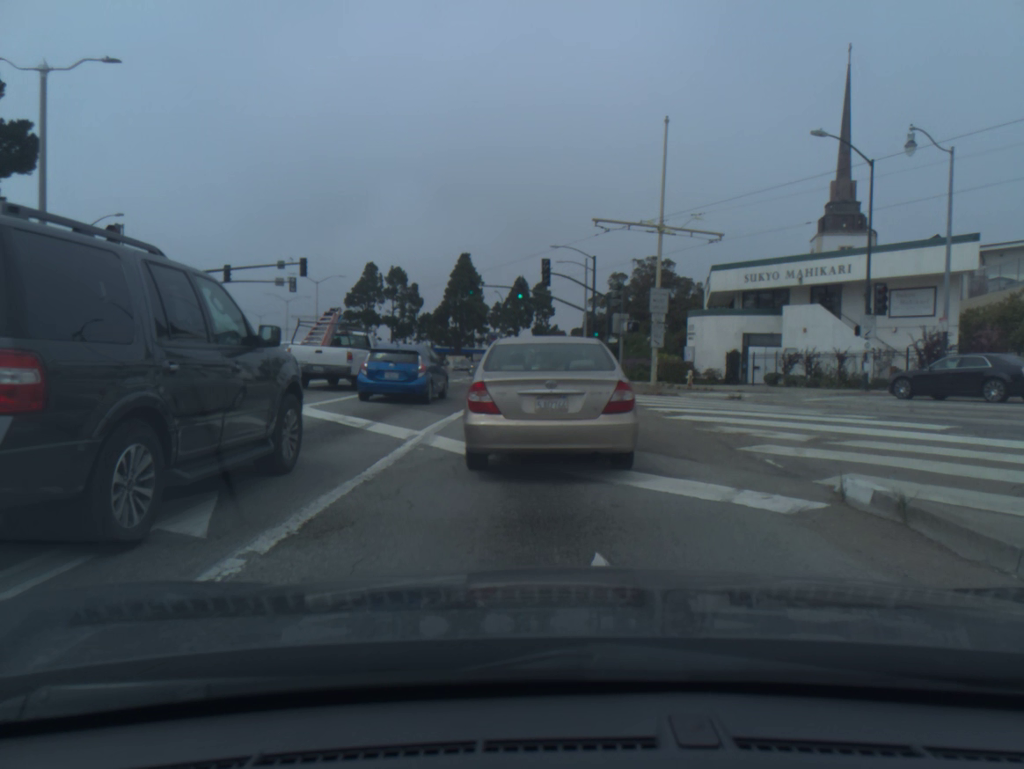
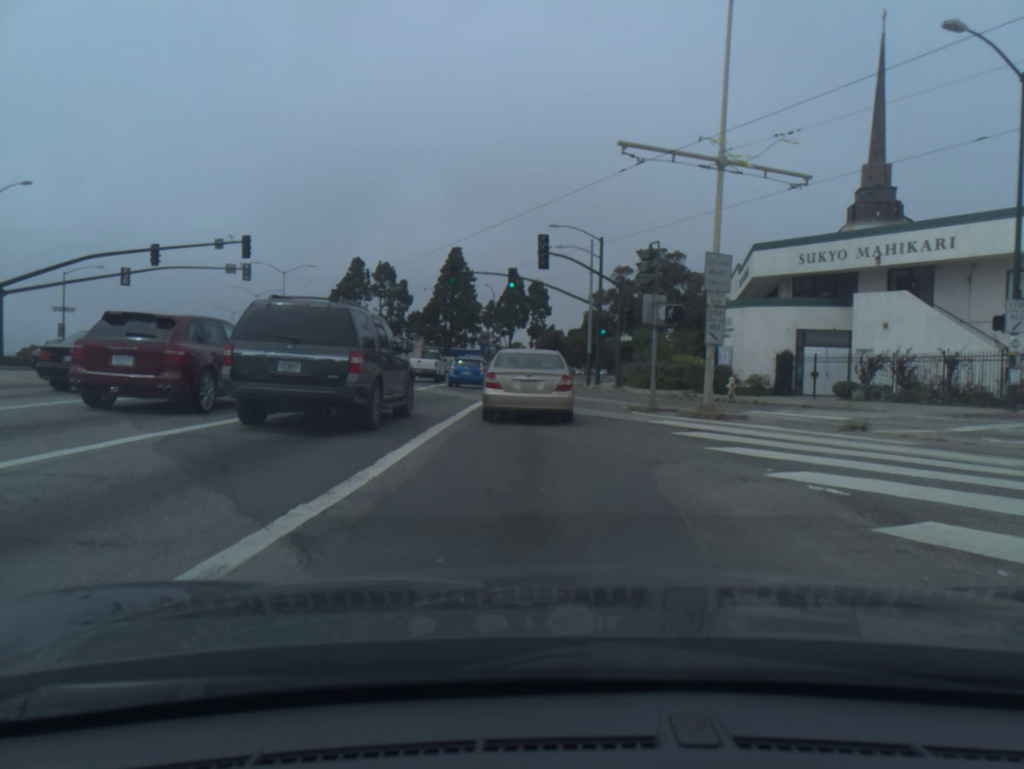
(0.0, +9.7) m; 0°
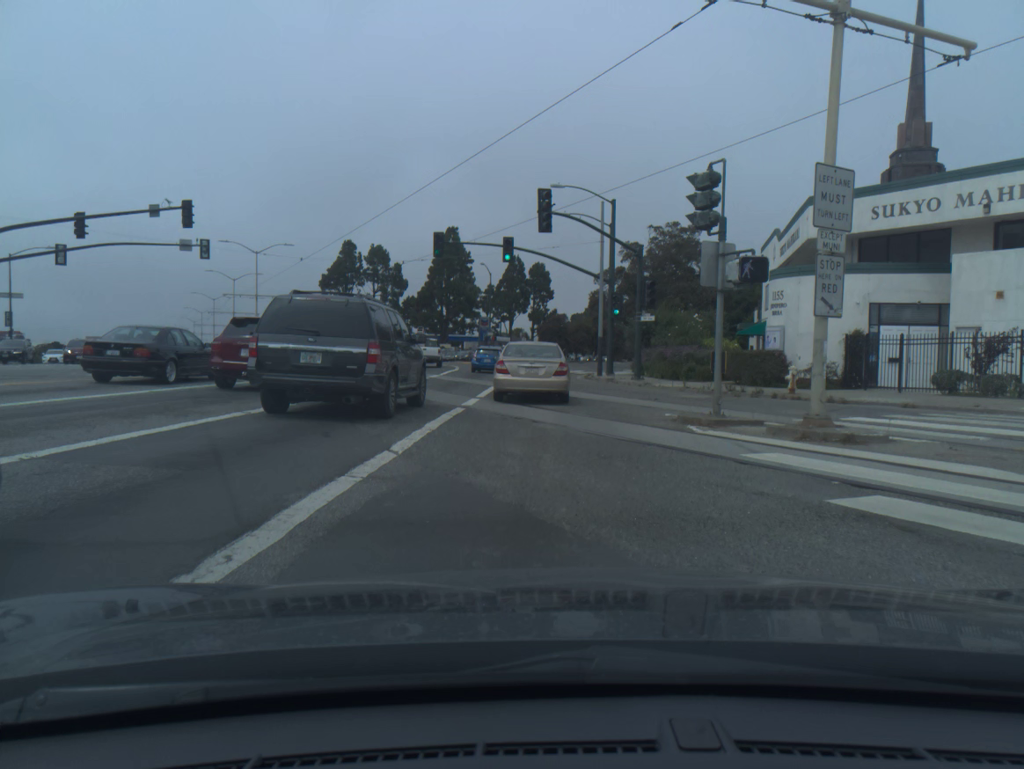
(0.0, +7.2) m; 0°
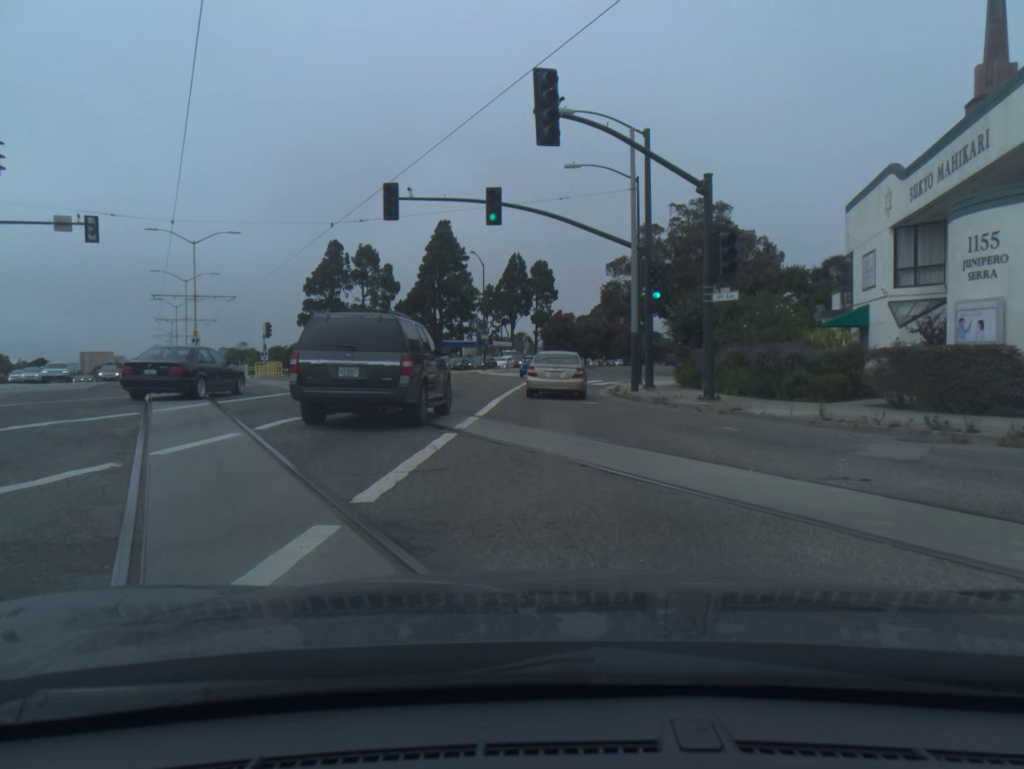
(-0.2, +13.4) m; -1°
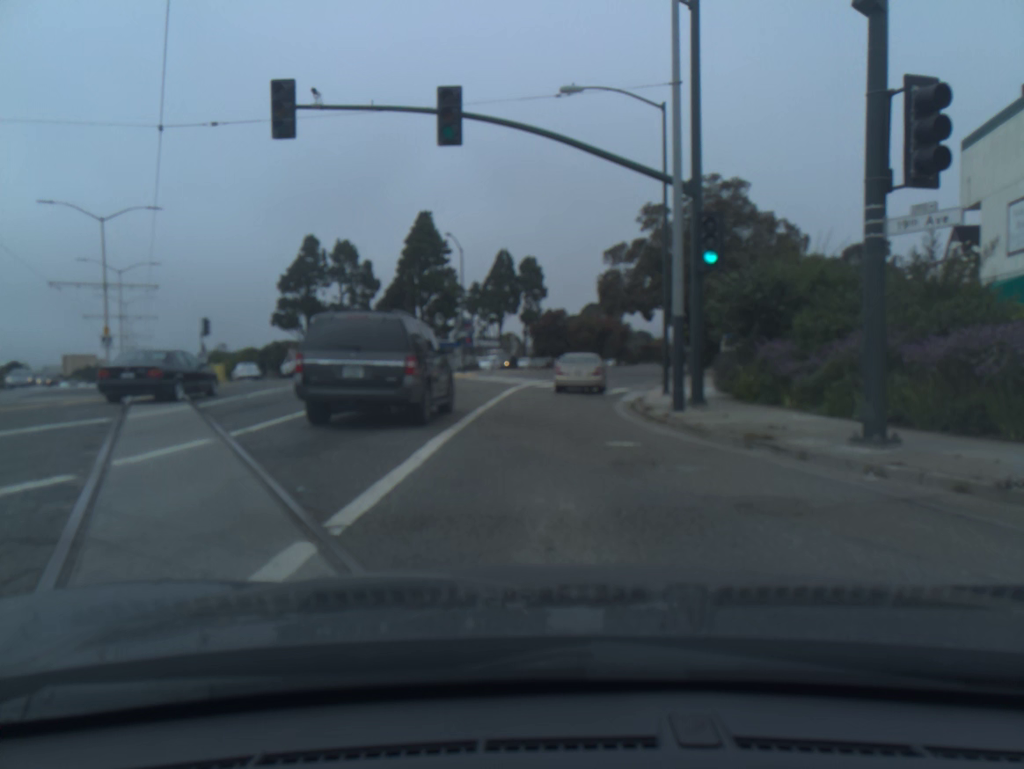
(0.0, +10.8) m; +1°
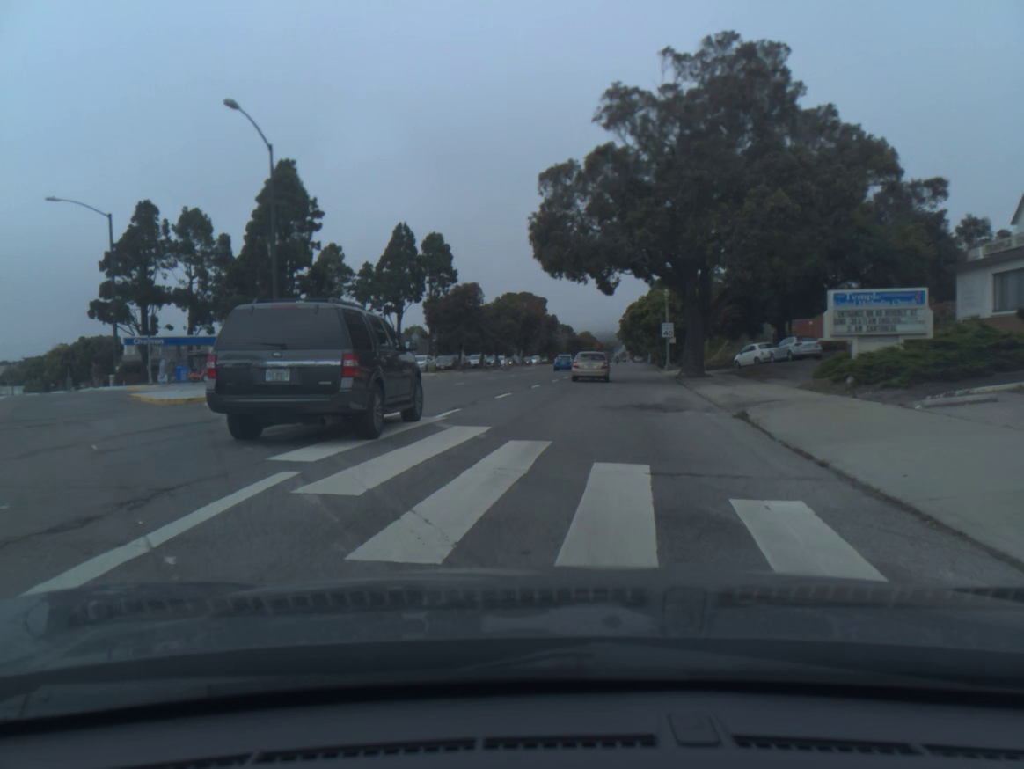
(+0.7, +26.9) m; +6°
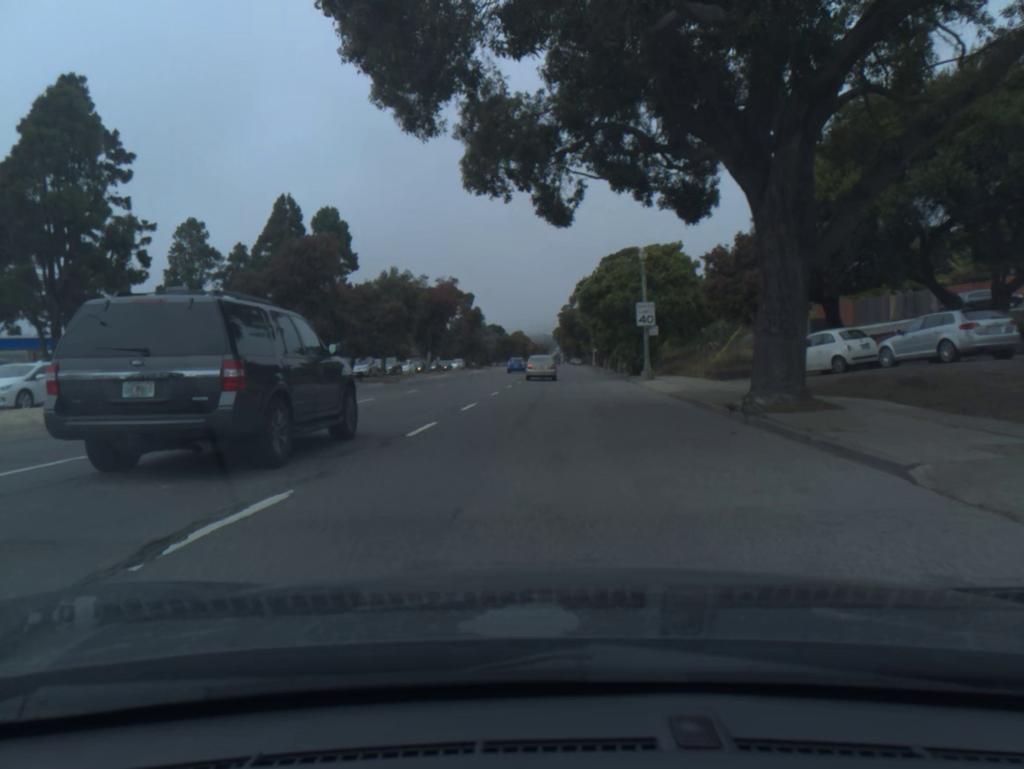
(+1.3, +24.4) m; +4°
